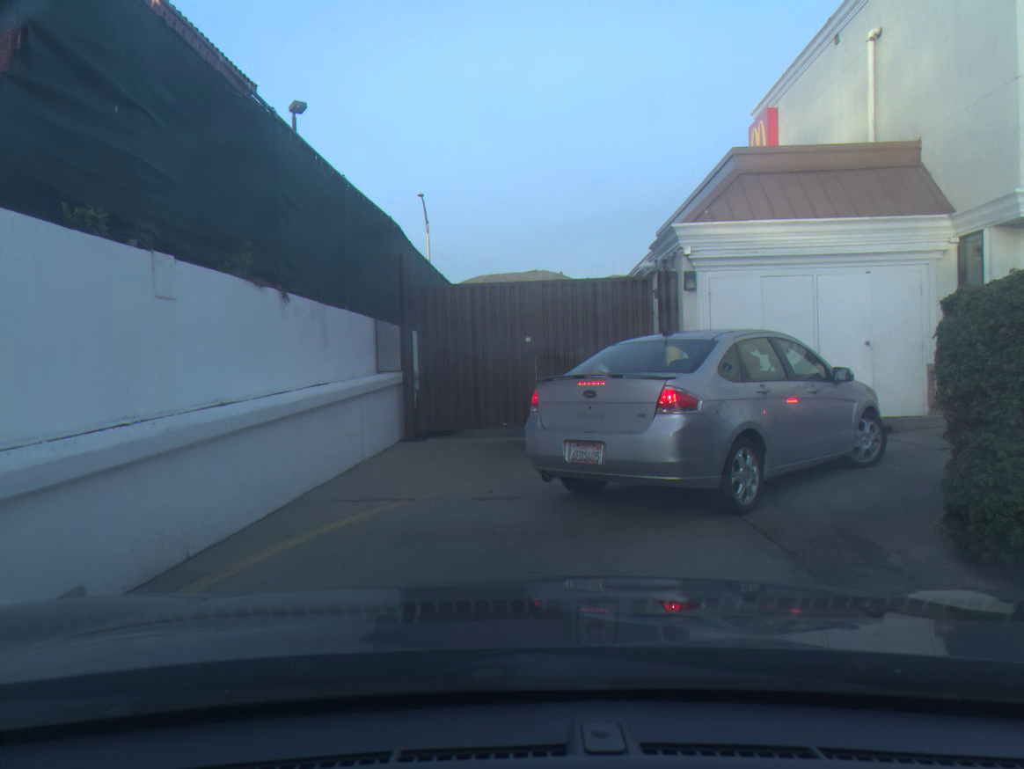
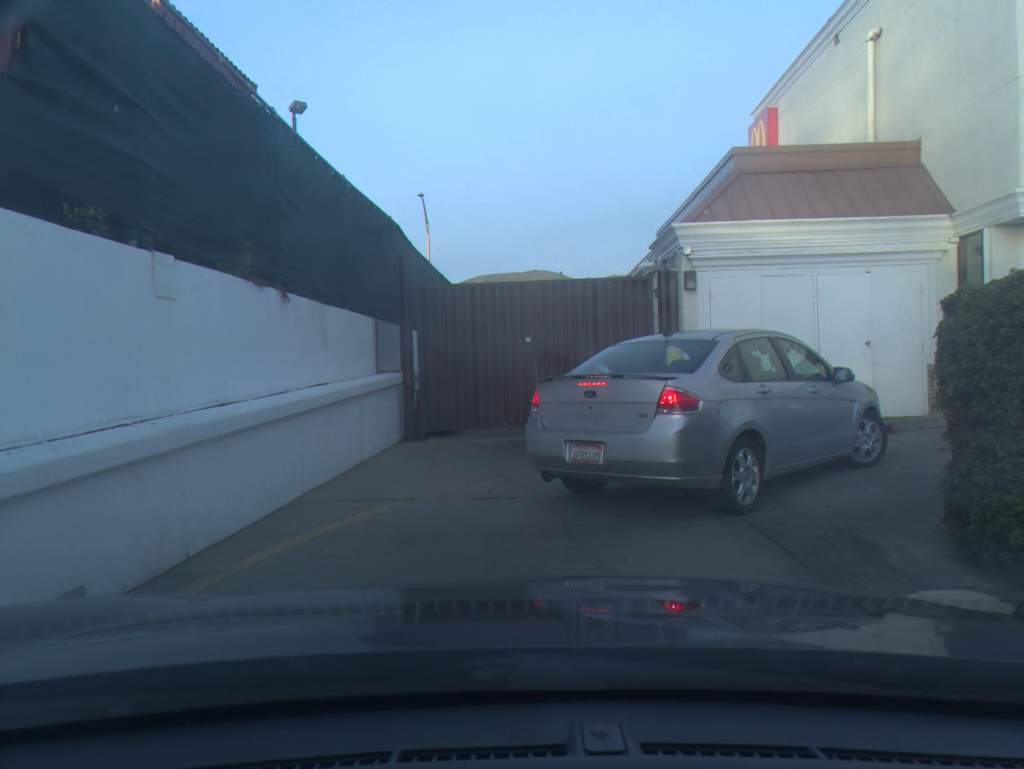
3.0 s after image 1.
(0.0, 0.0) m; 0°
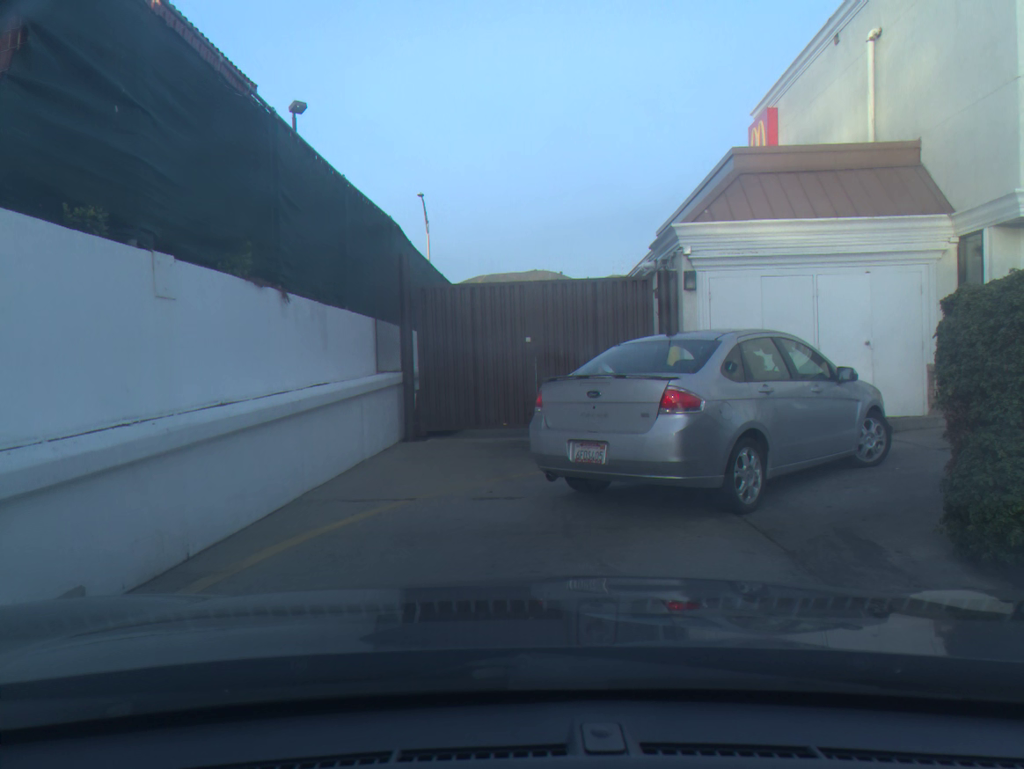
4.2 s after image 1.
(0.0, 0.0) m; 0°
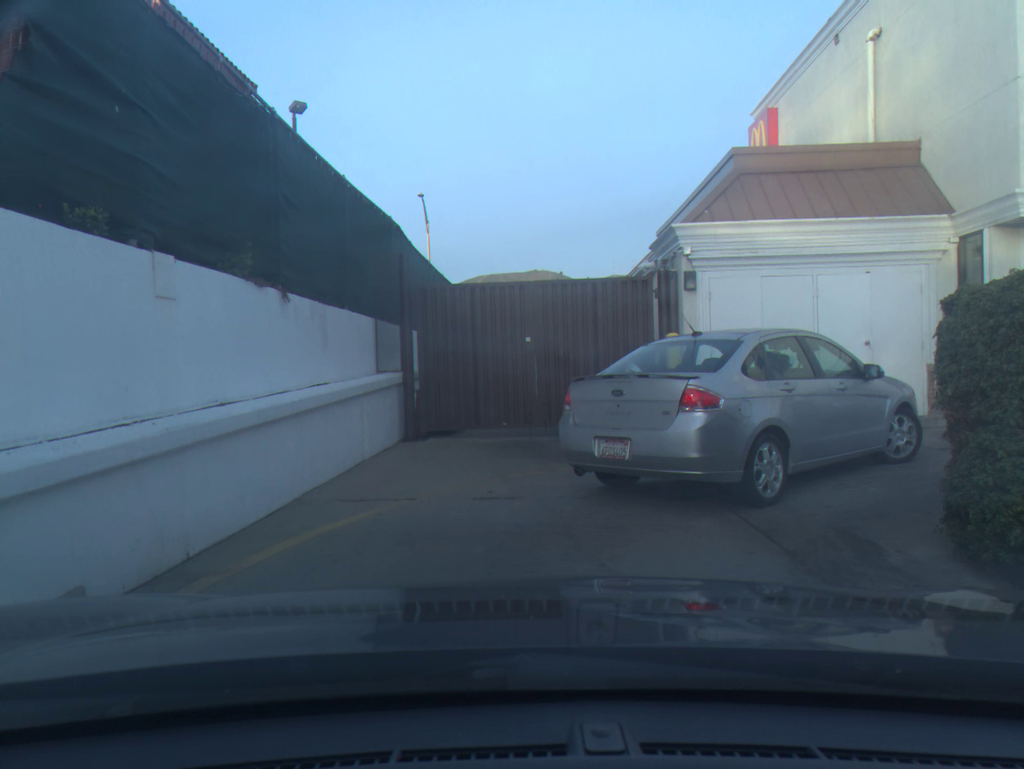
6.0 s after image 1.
(0.0, 0.0) m; 0°
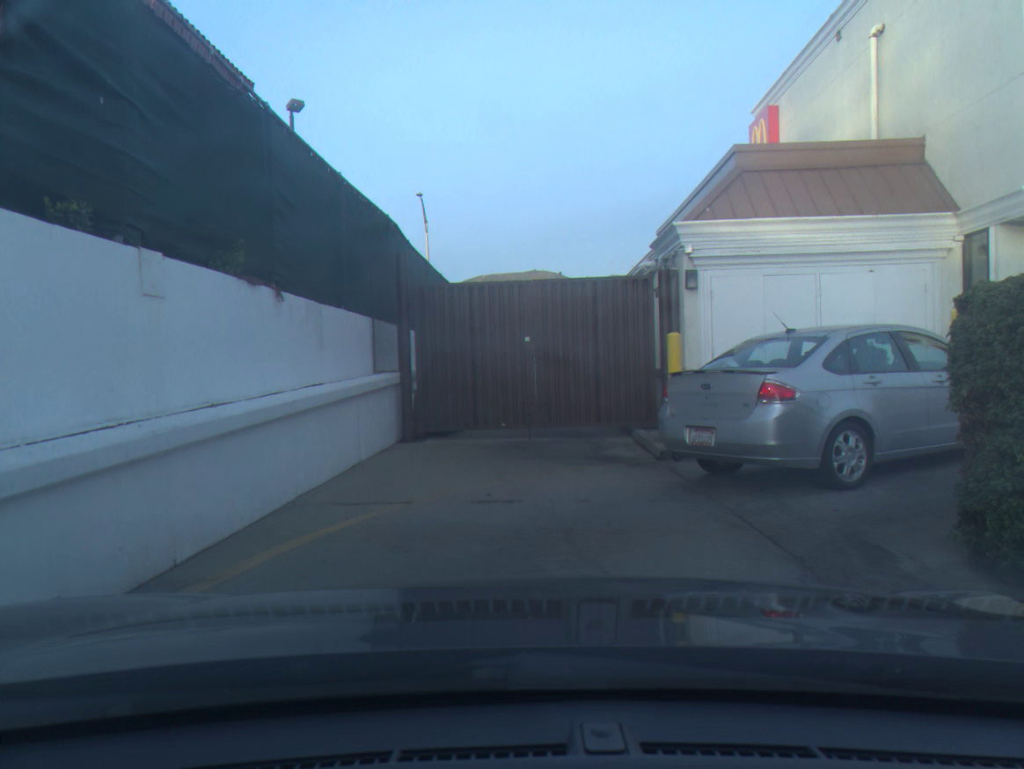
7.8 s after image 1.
(0.0, +0.2) m; 0°
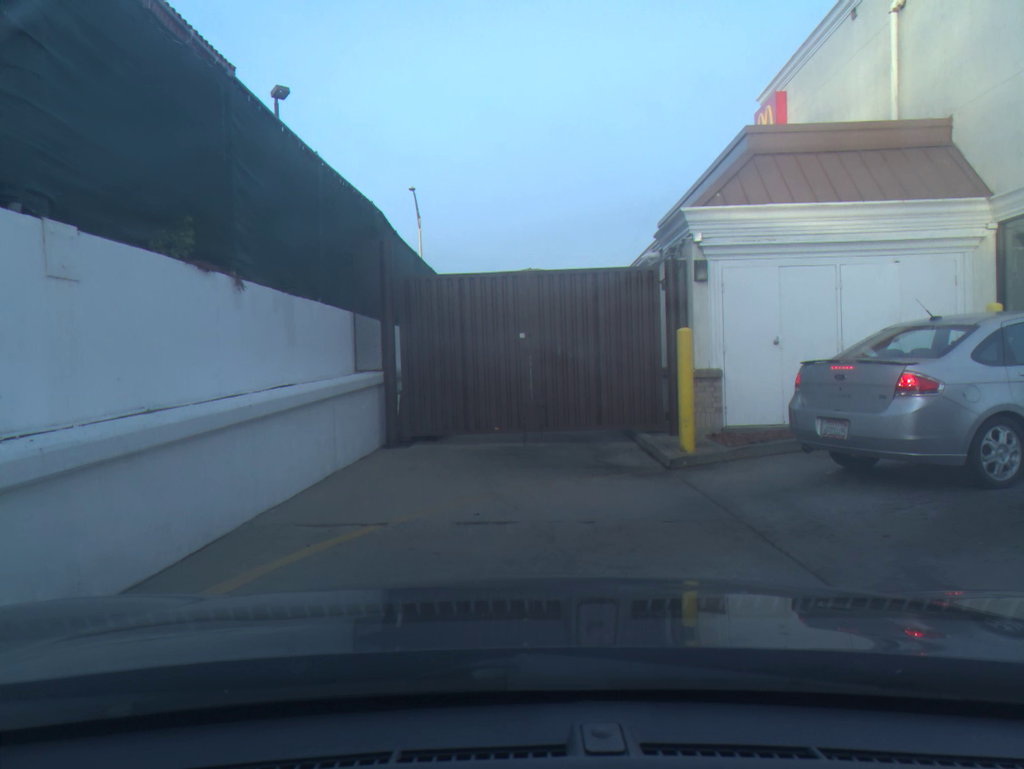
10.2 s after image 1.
(0.0, +1.0) m; 0°
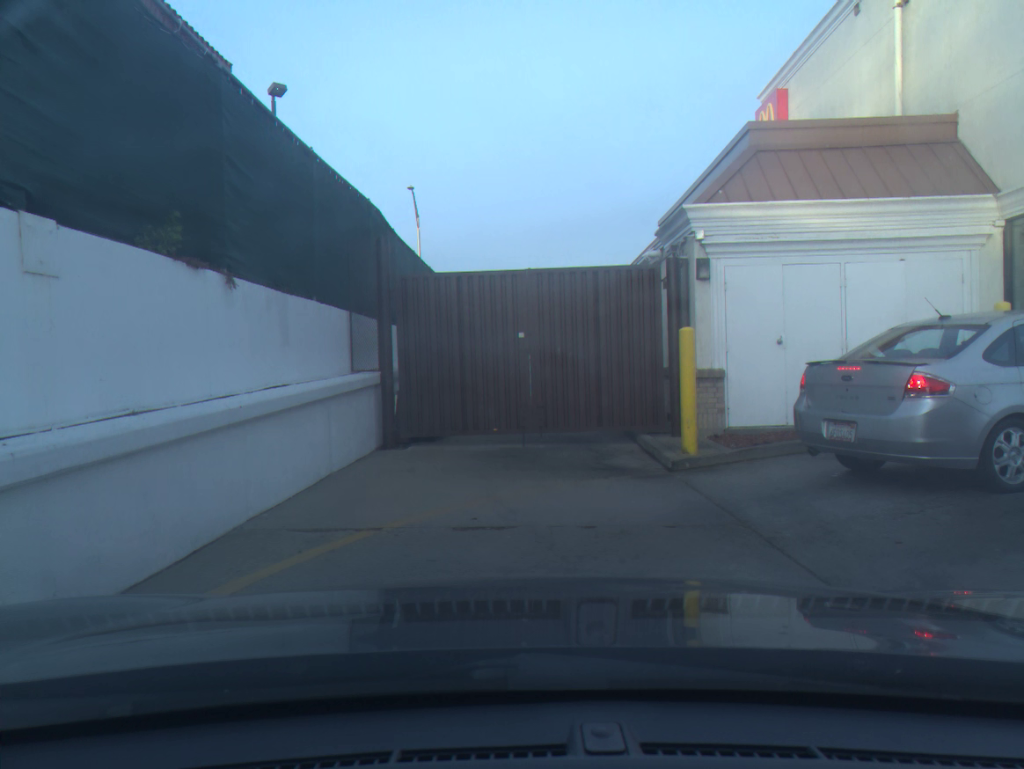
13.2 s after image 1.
(0.0, +0.2) m; 0°
